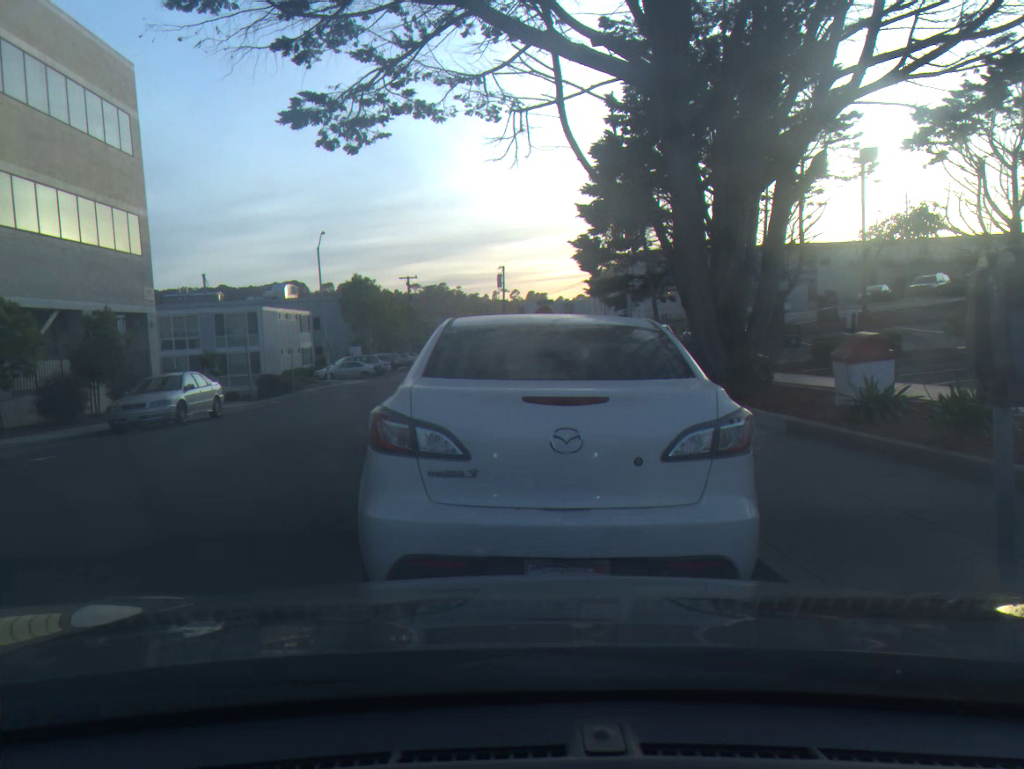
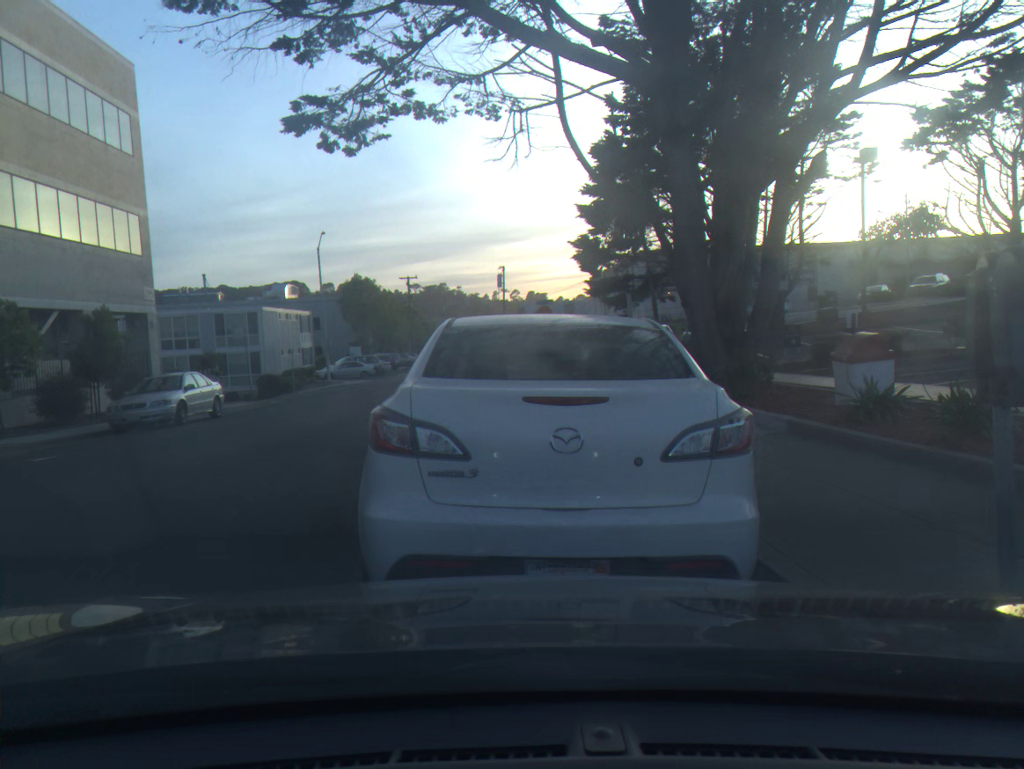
(0.0, 0.0) m; 0°
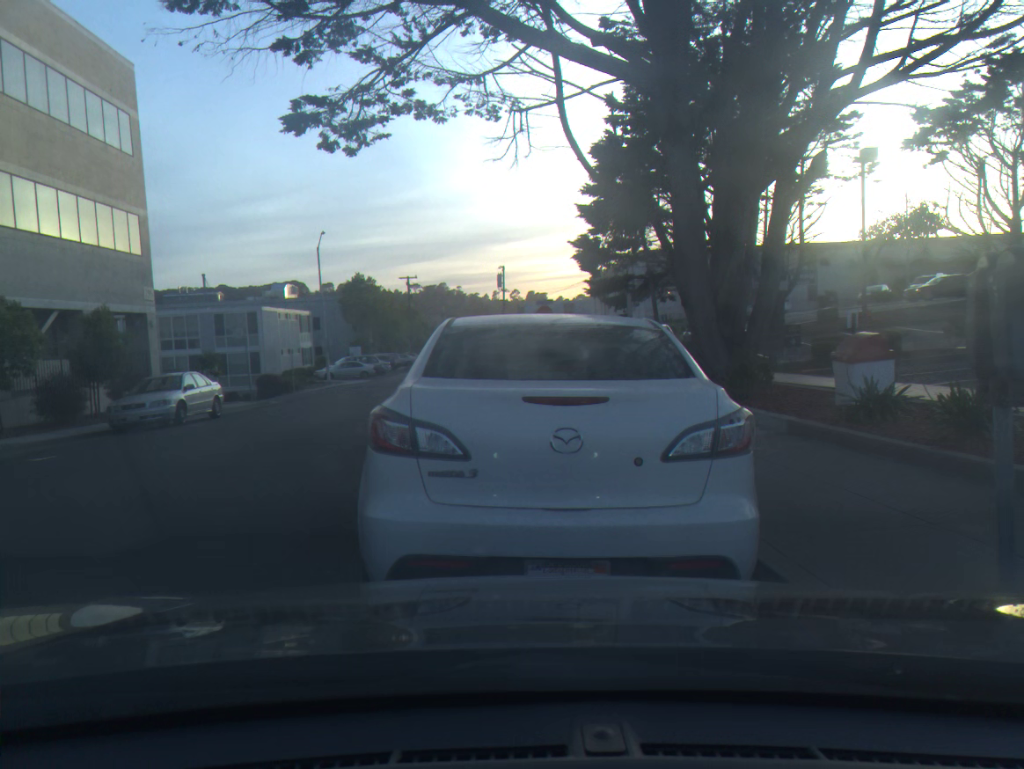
(0.0, 0.0) m; 0°
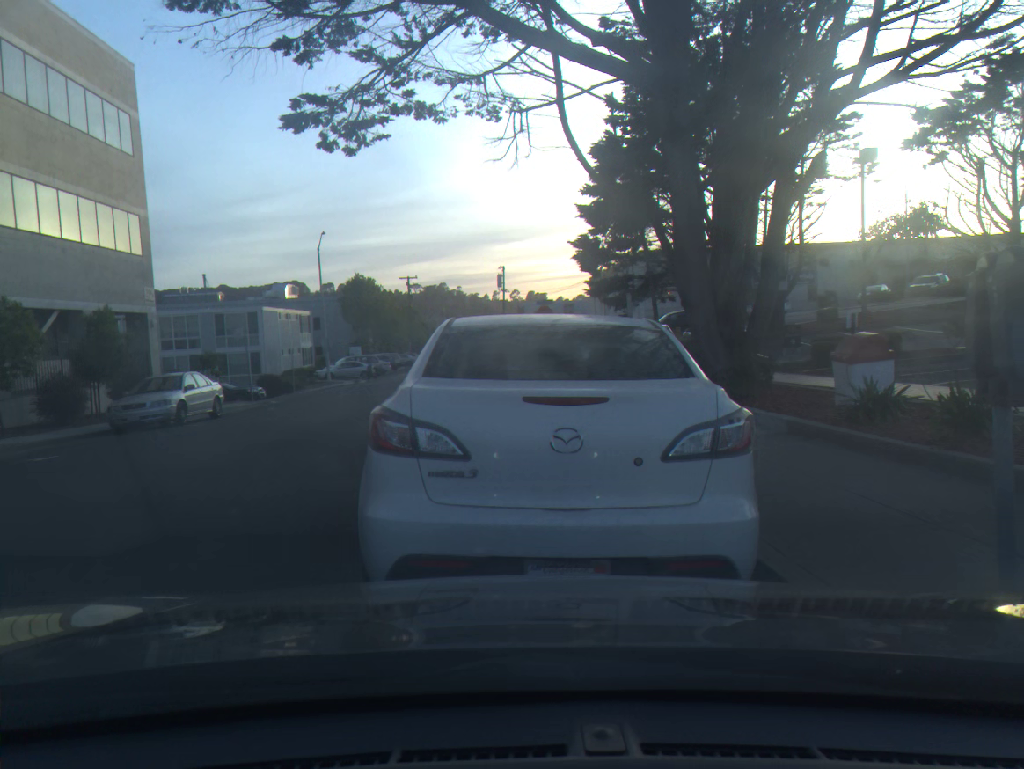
(0.0, 0.0) m; 0°
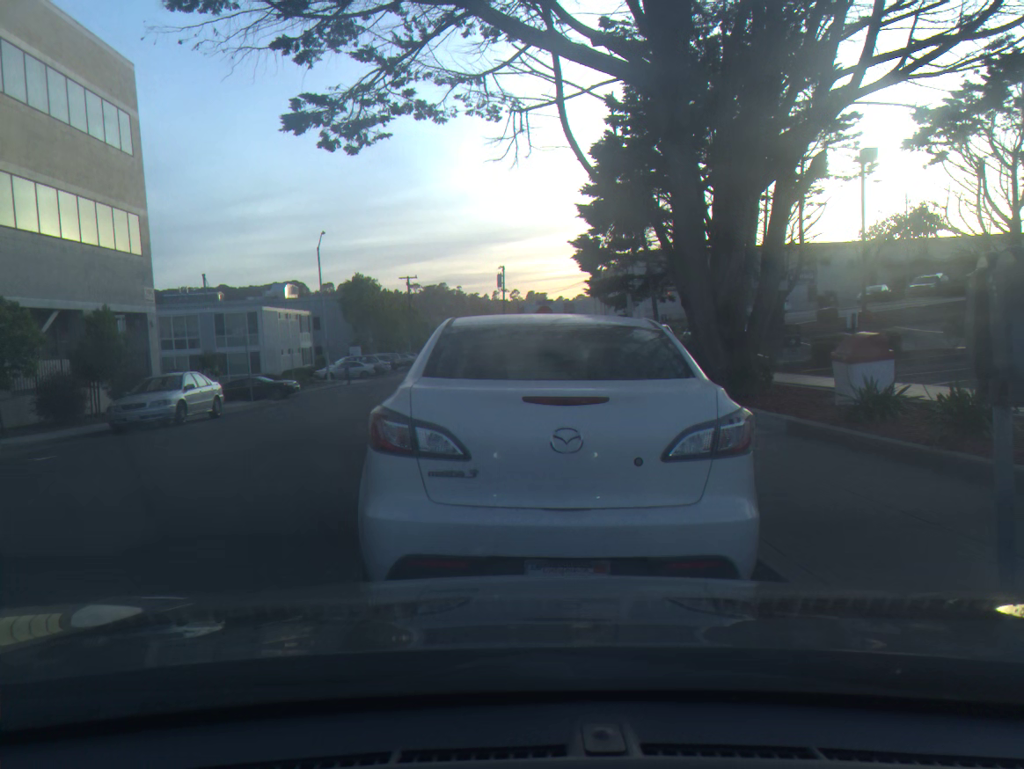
(0.0, 0.0) m; 0°
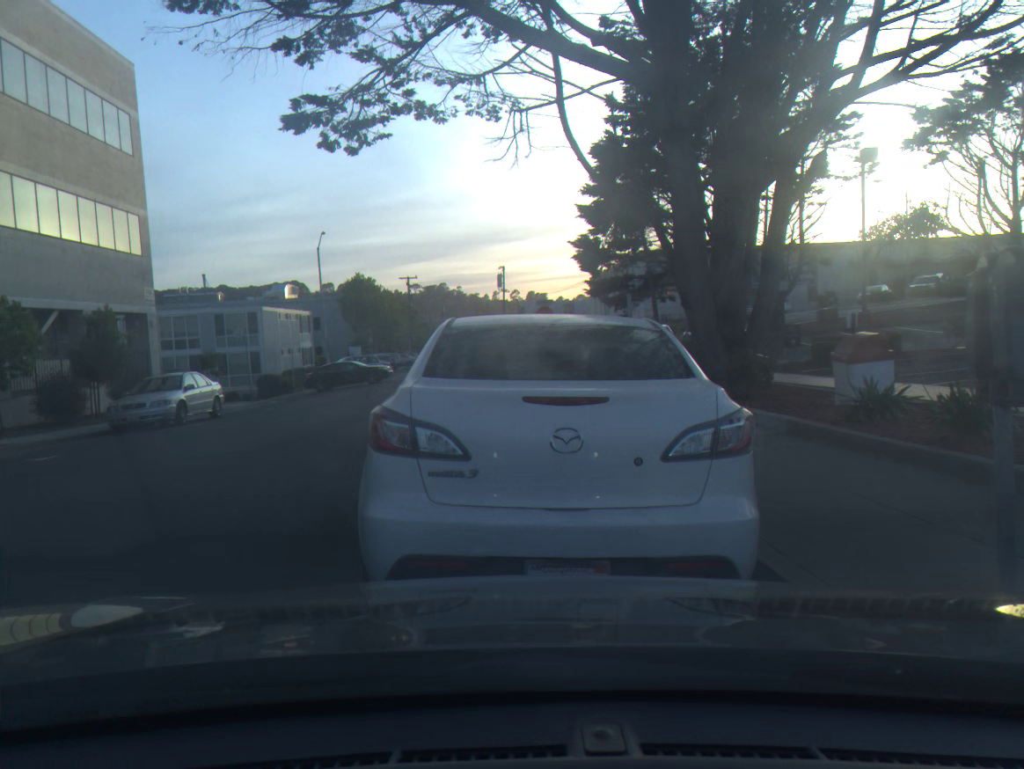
(0.0, 0.0) m; 0°
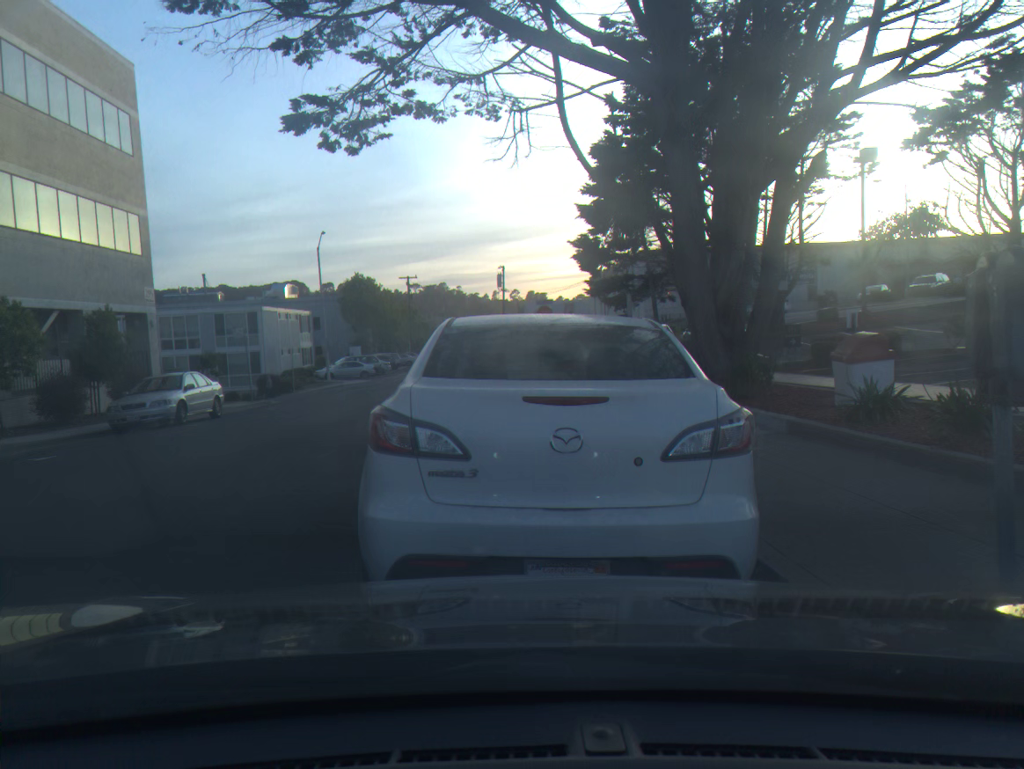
(0.0, 0.0) m; 0°
